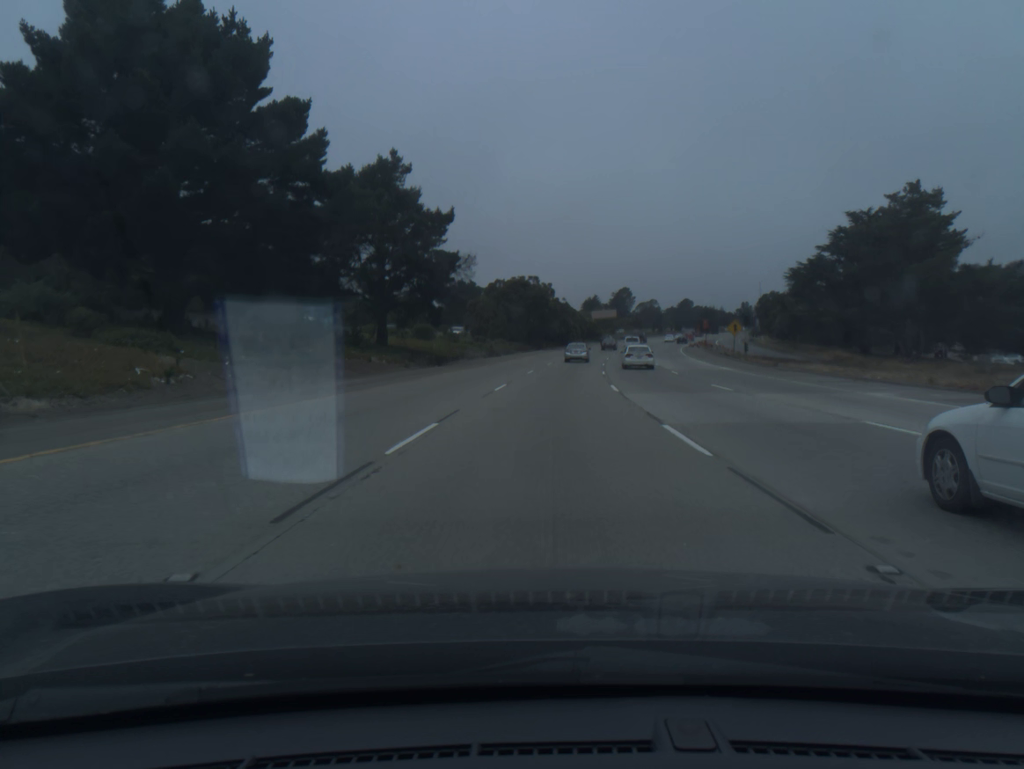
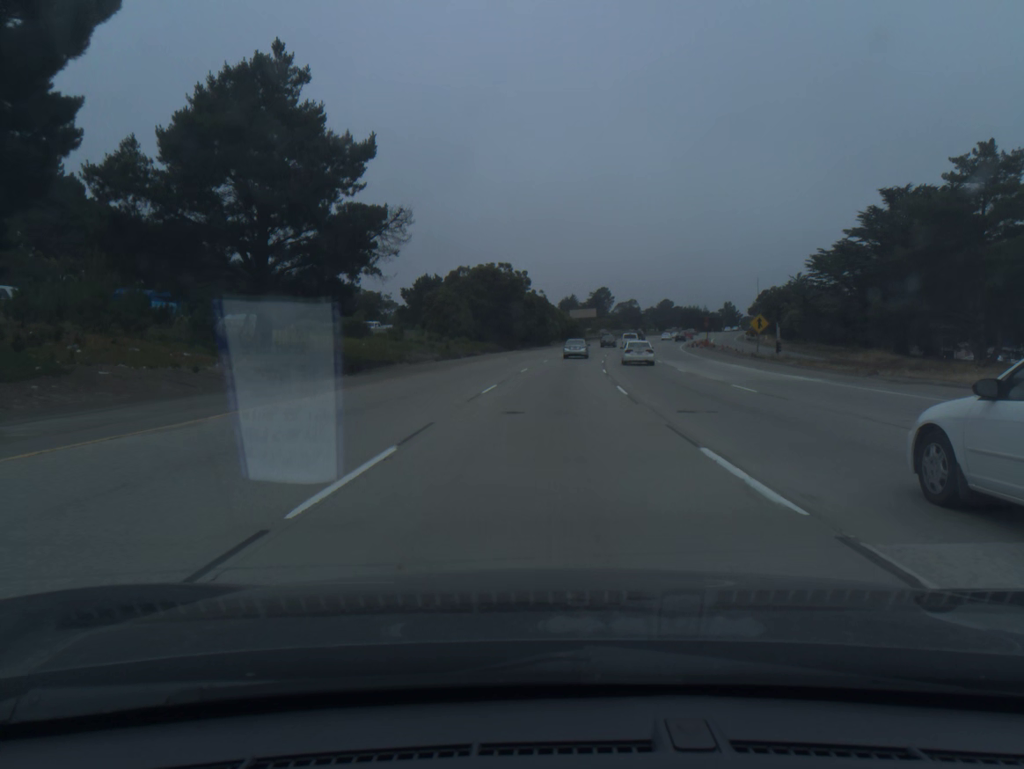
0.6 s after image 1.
(+0.3, +17.9) m; +2°
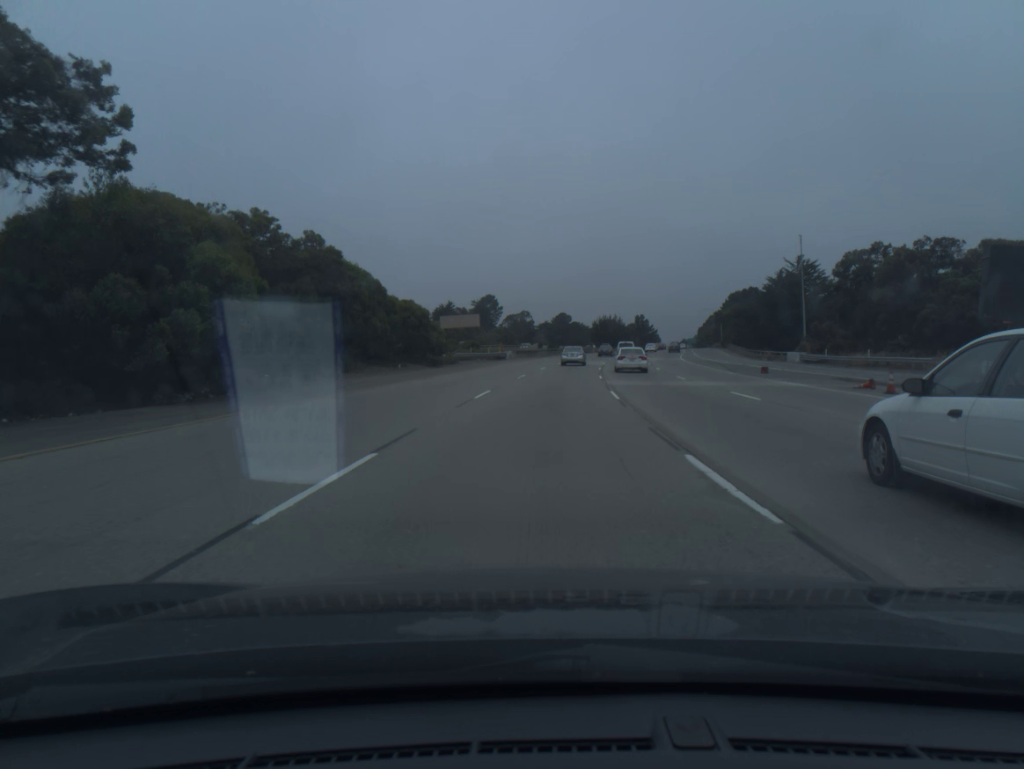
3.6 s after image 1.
(+6.8, +87.4) m; +8°
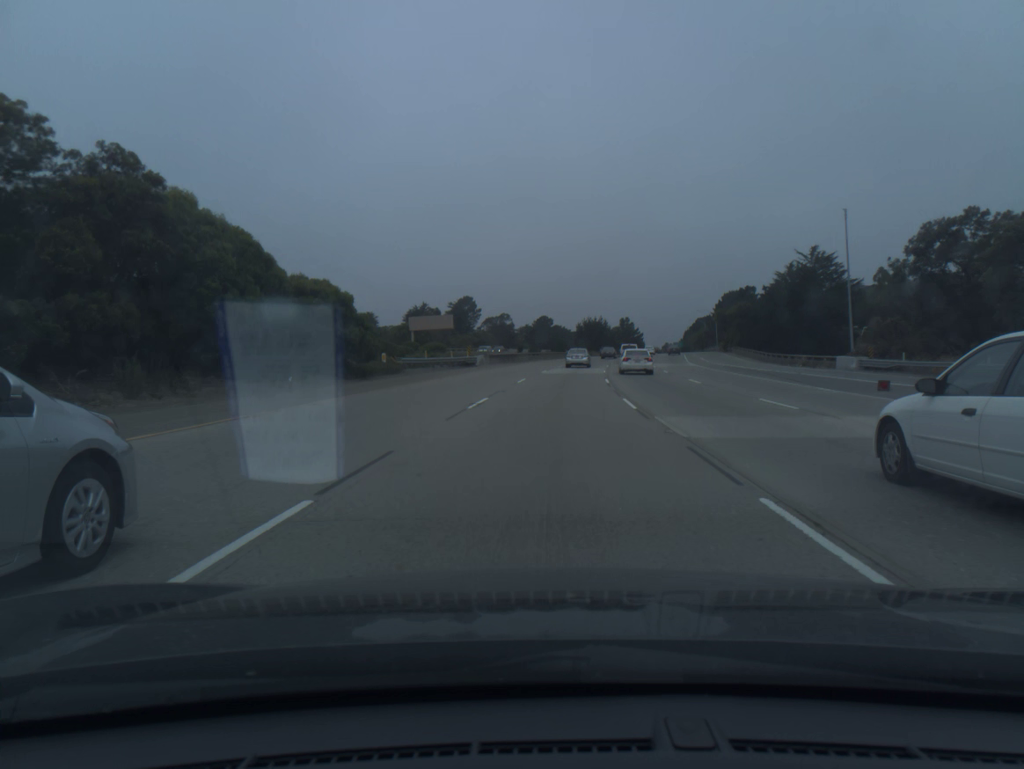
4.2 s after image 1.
(+0.2, +17.3) m; +1°
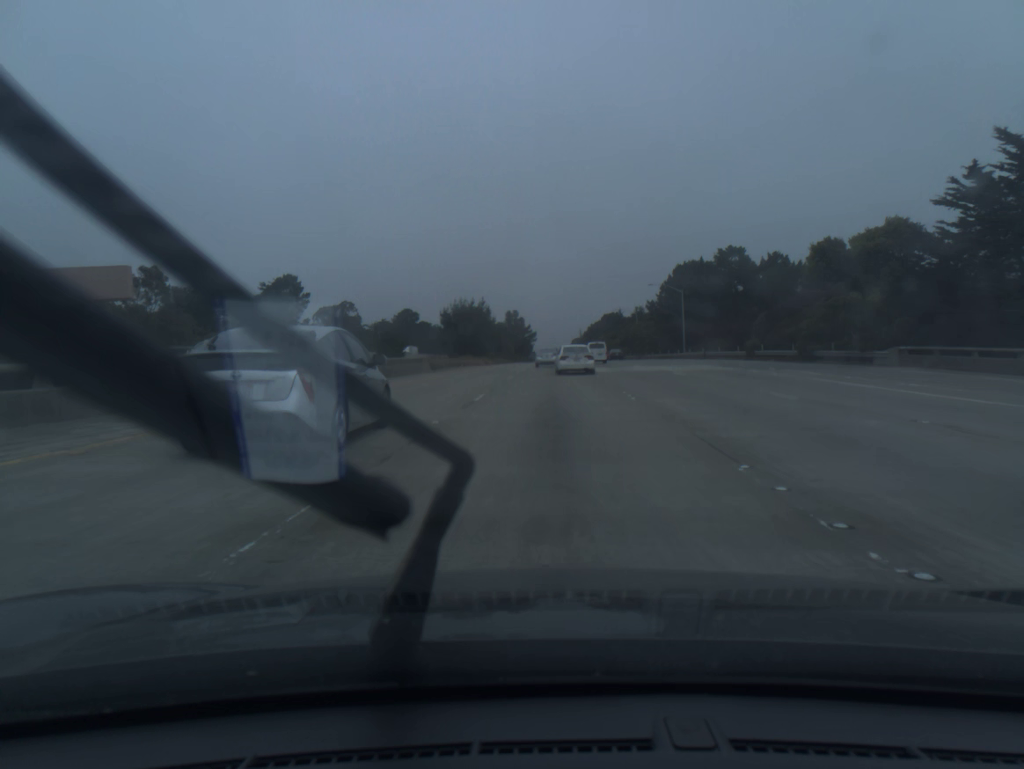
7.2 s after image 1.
(+6.5, +86.1) m; +9°
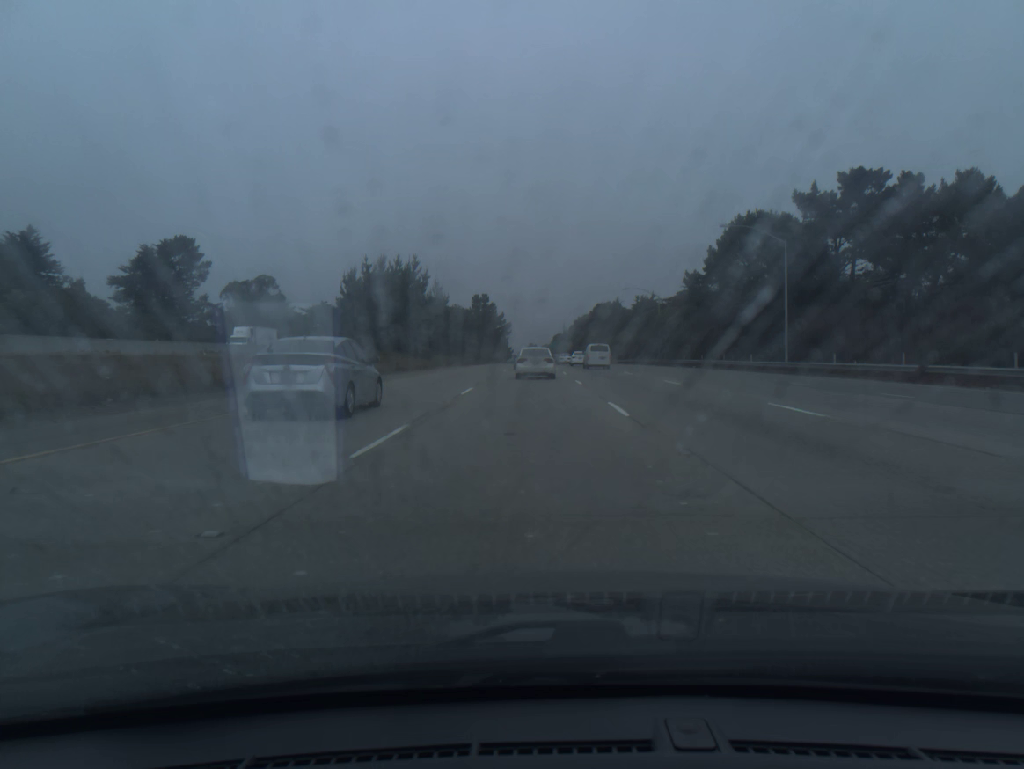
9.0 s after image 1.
(+1.2, +51.4) m; +1°
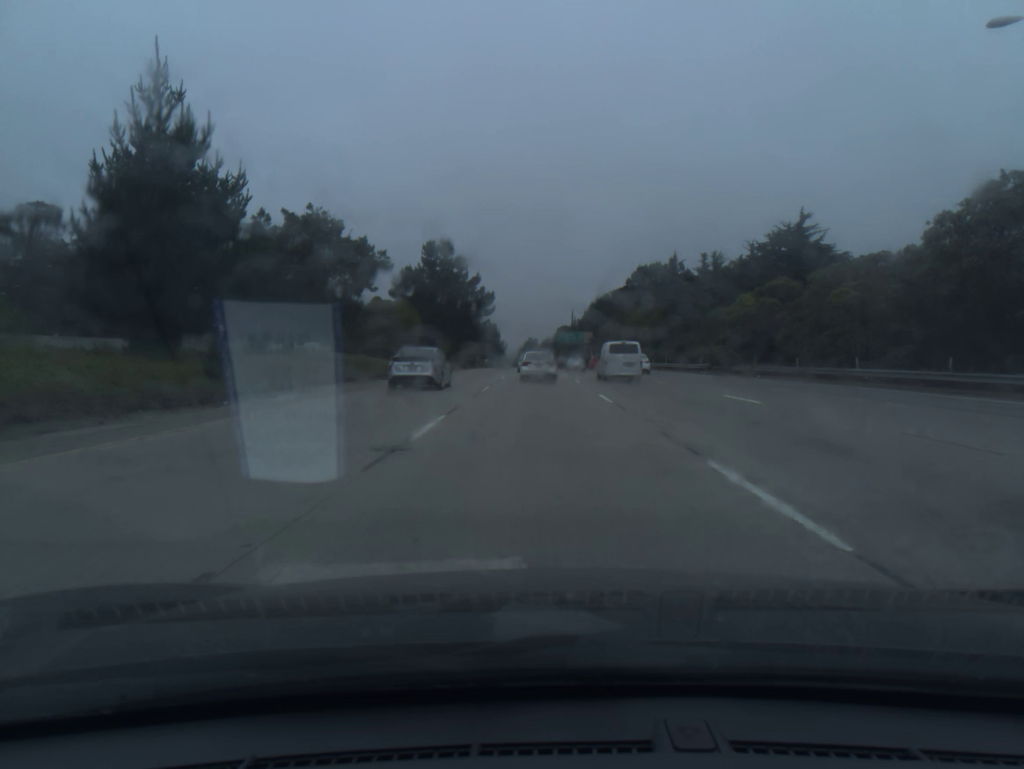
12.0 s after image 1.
(-0.5, +82.4) m; 0°
